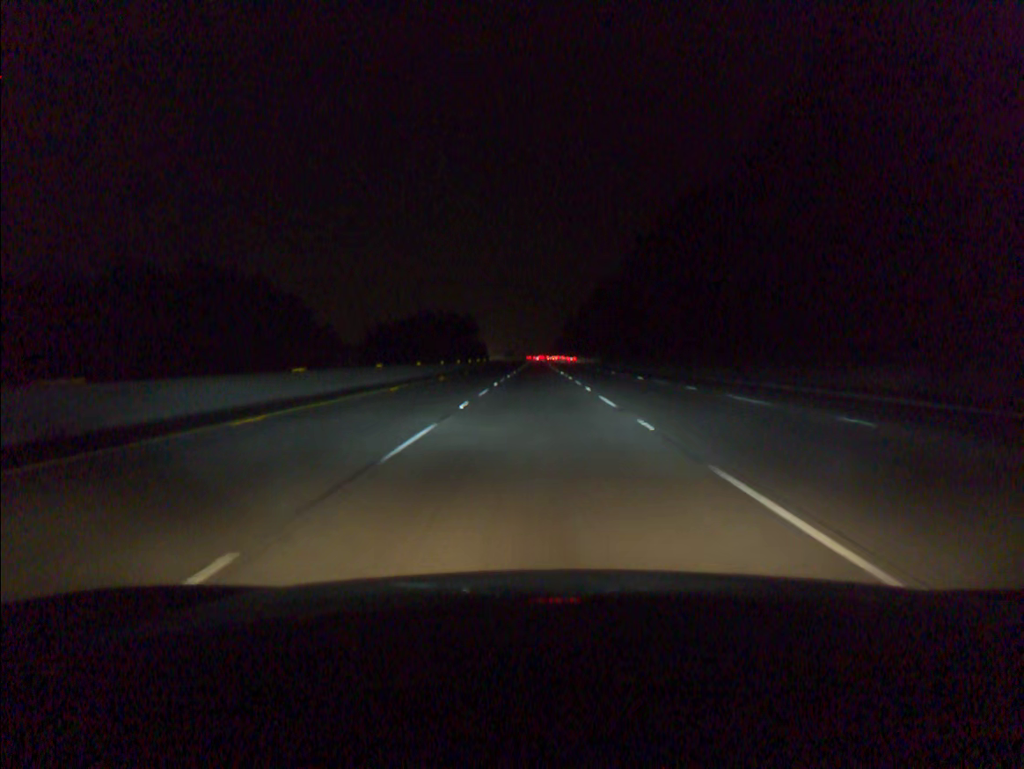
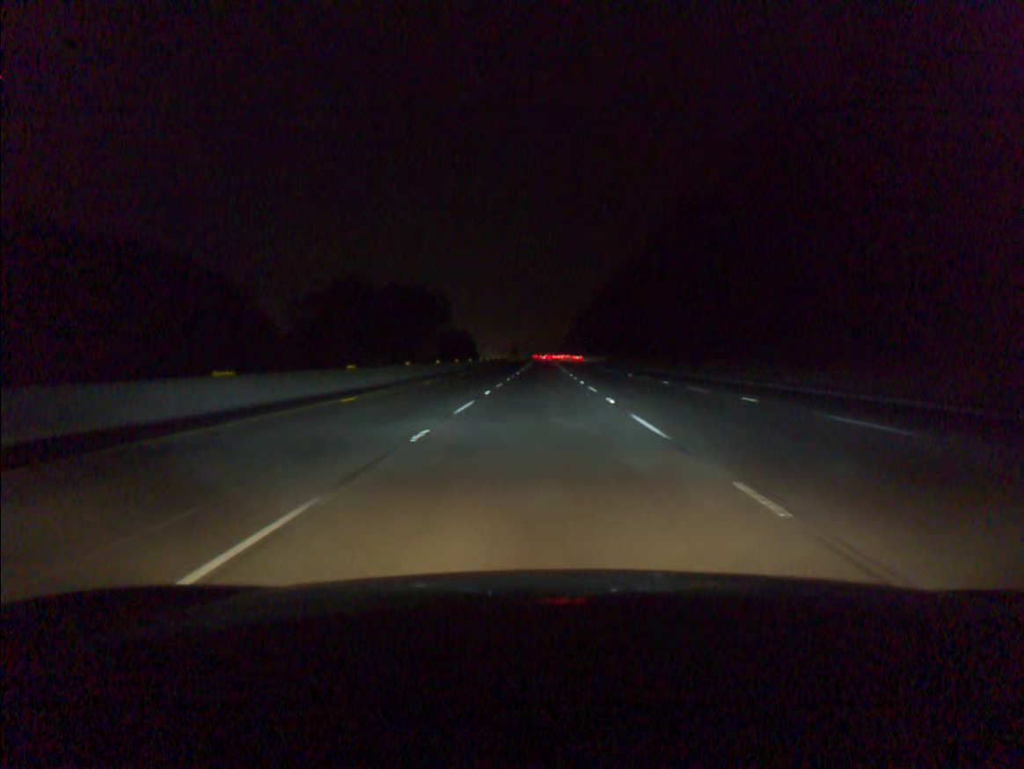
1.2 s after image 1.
(-0.2, +36.5) m; -1°
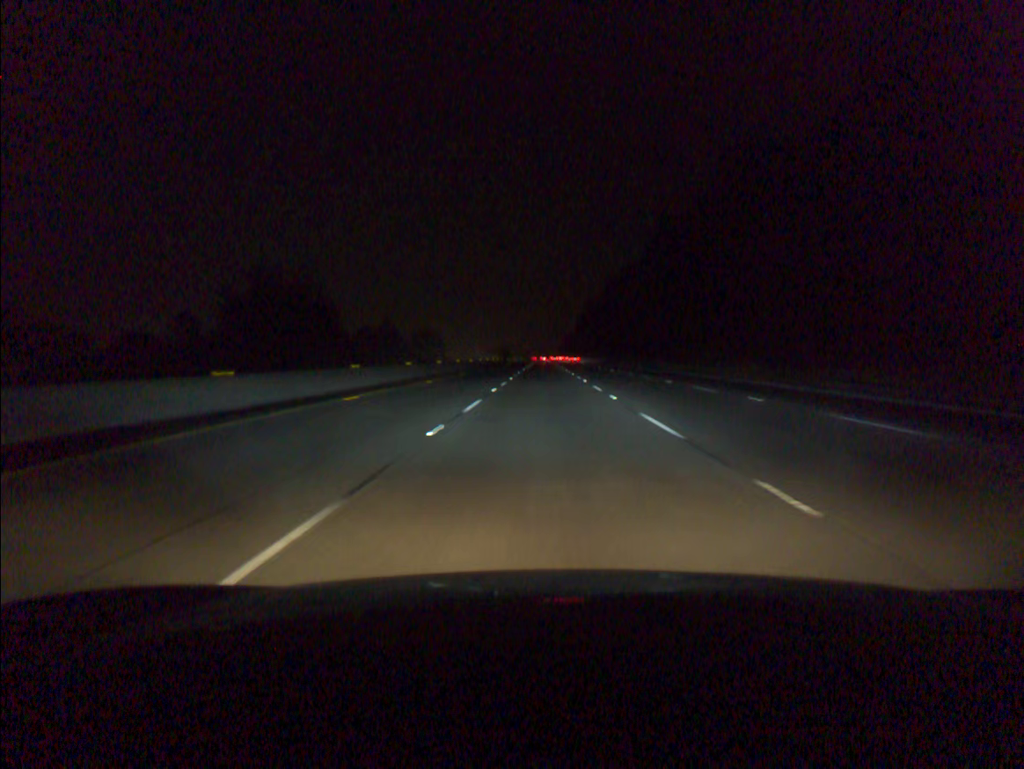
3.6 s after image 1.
(-0.1, +72.9) m; 0°
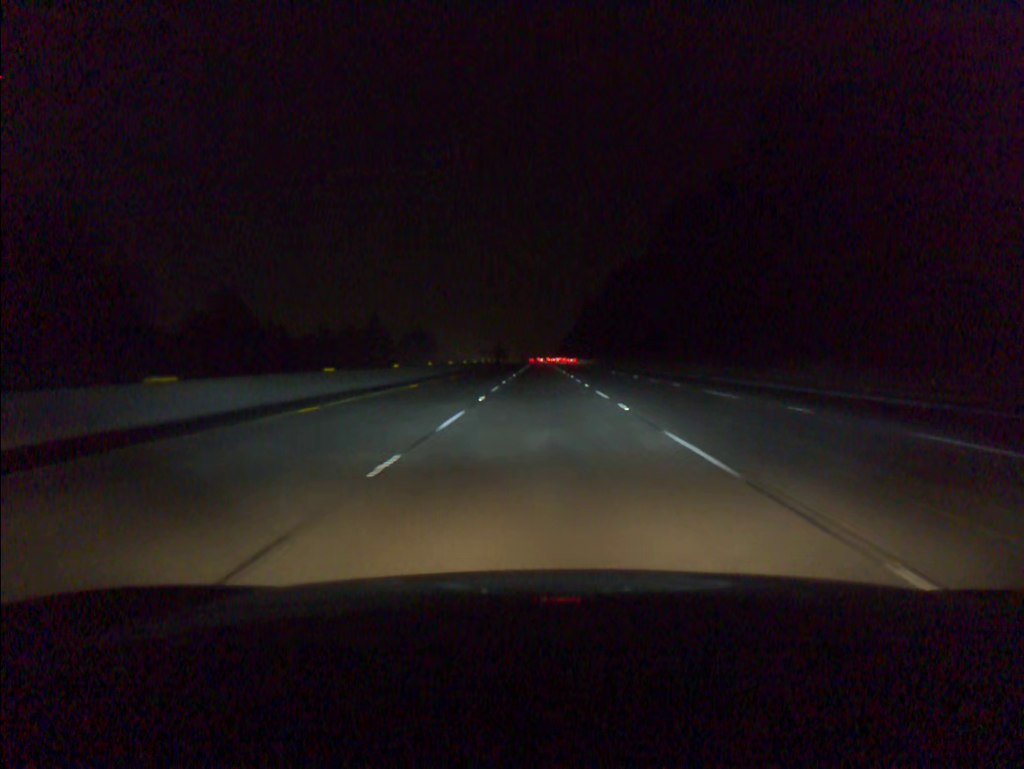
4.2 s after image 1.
(0.0, +18.2) m; 0°
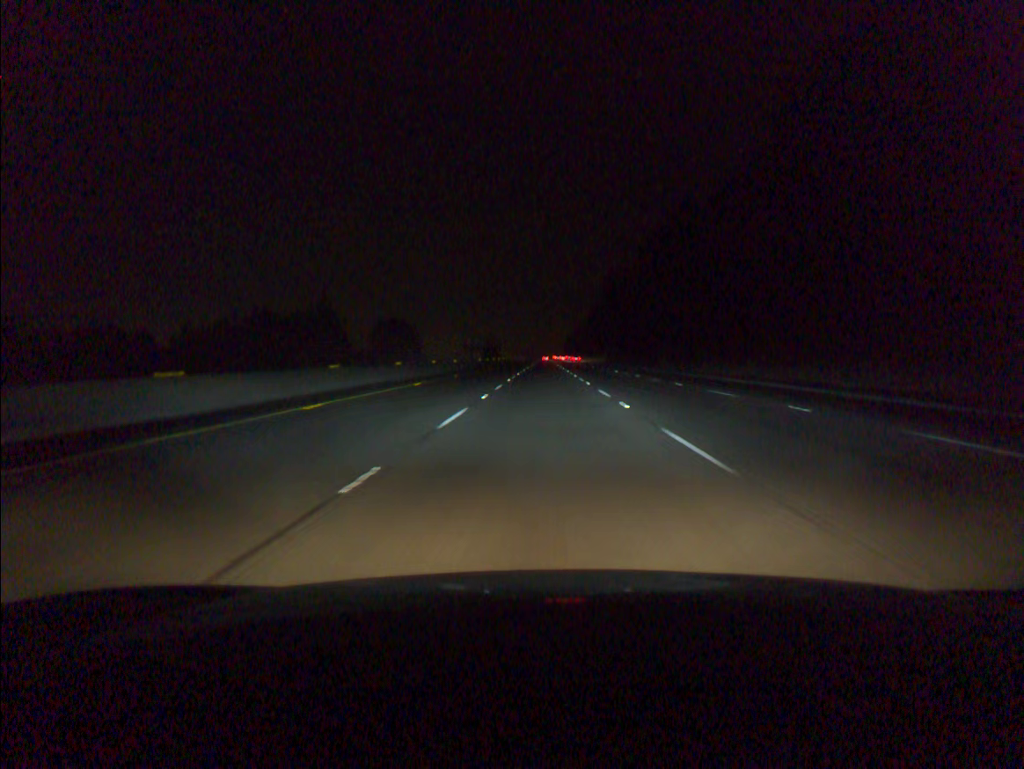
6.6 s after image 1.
(-0.1, +72.9) m; 0°
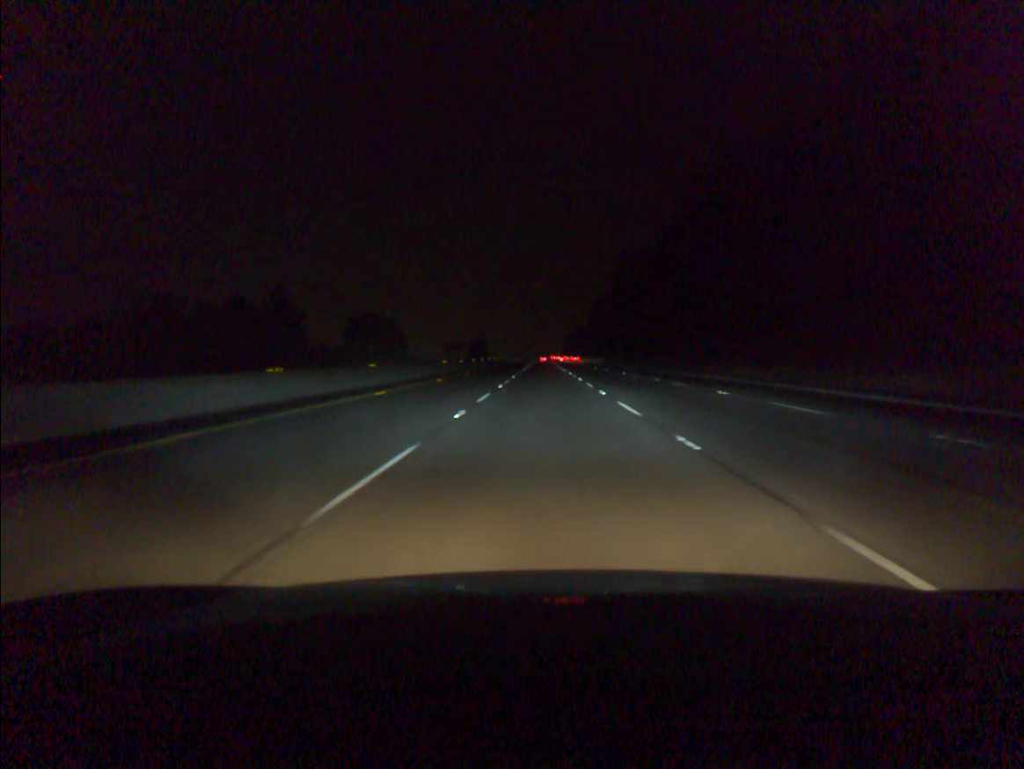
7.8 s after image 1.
(0.0, +36.5) m; 0°
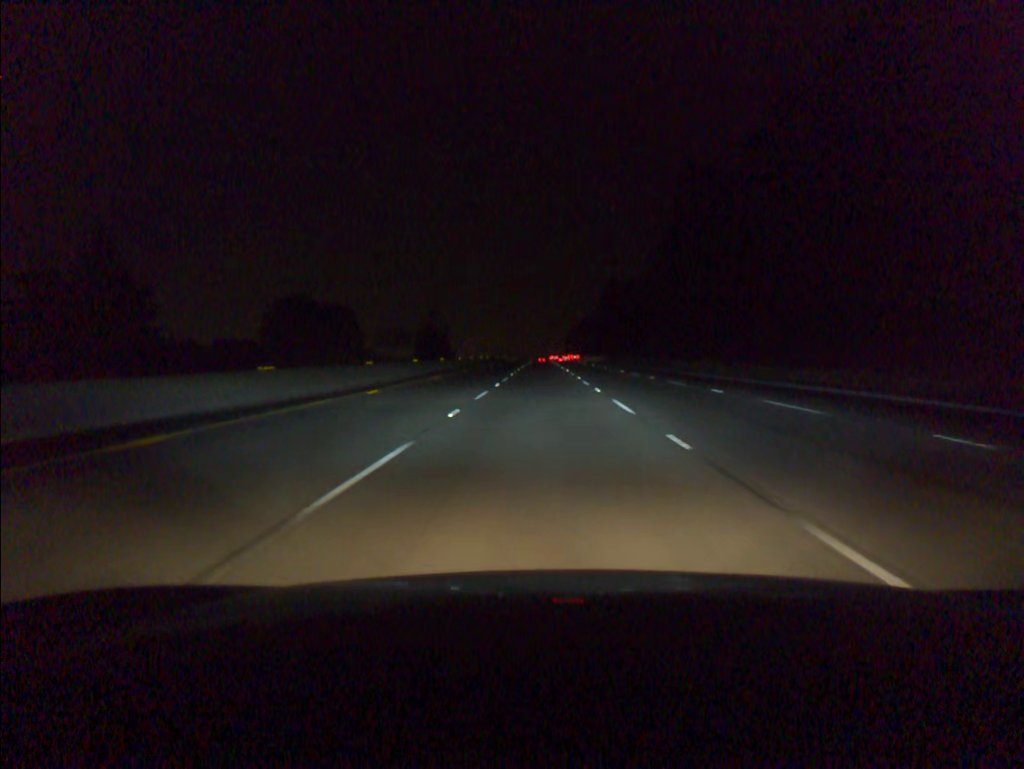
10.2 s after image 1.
(+0.2, +73.1) m; 0°
